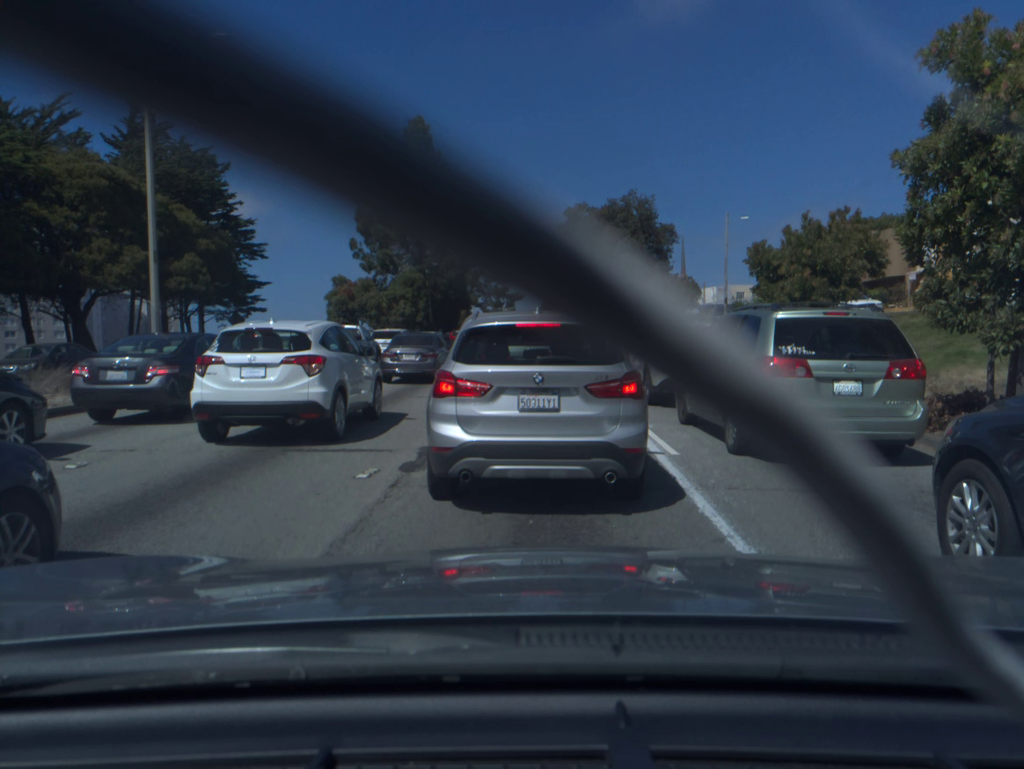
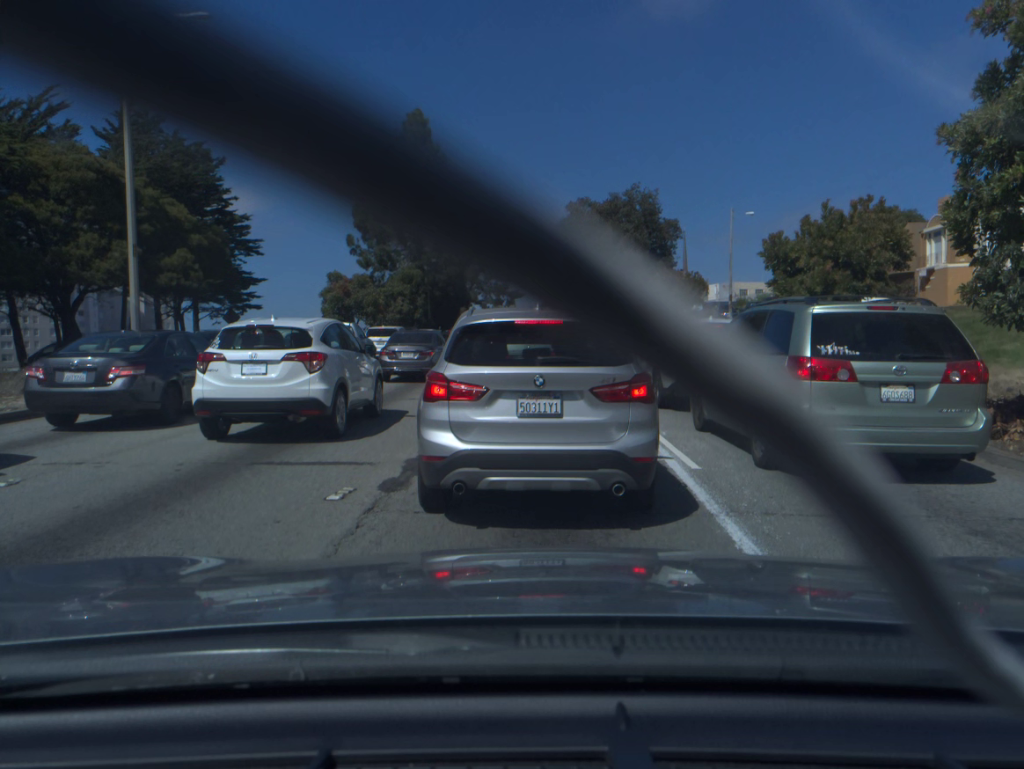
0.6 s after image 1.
(0.0, +1.1) m; 0°
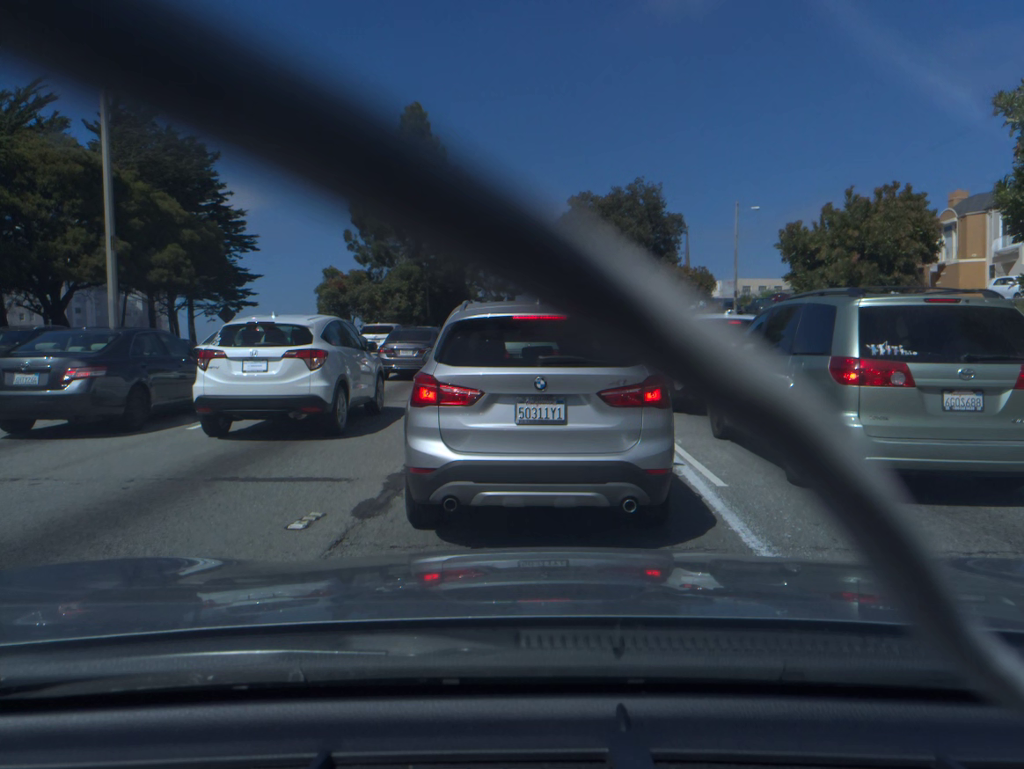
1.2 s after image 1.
(0.0, +1.0) m; 0°
